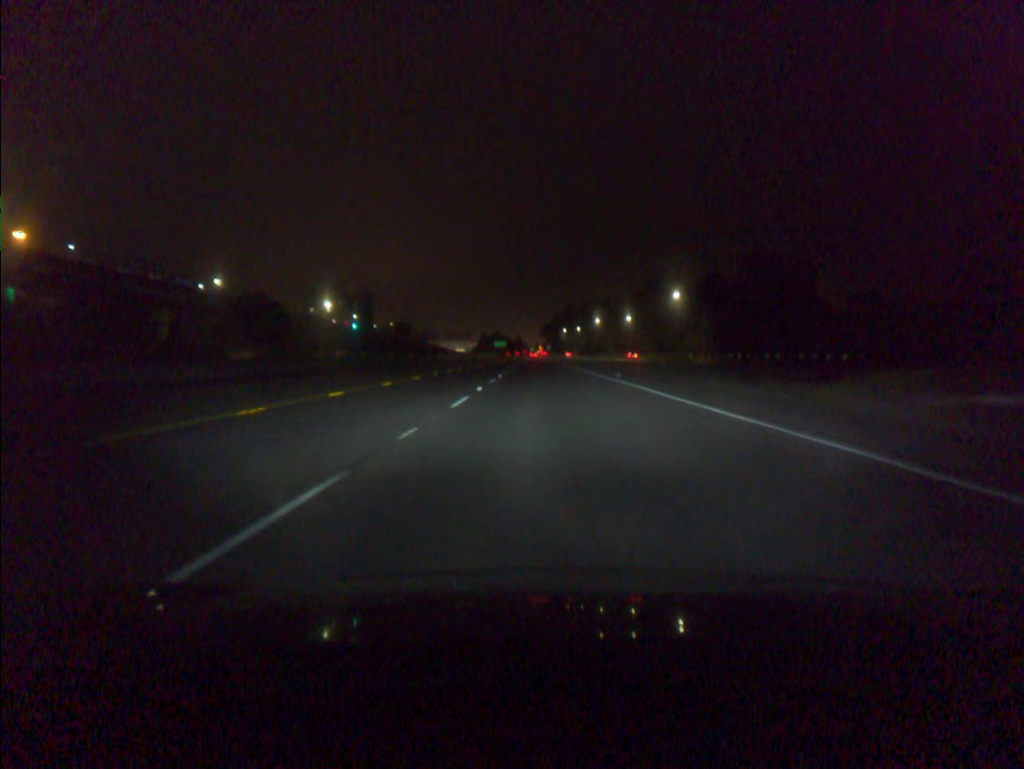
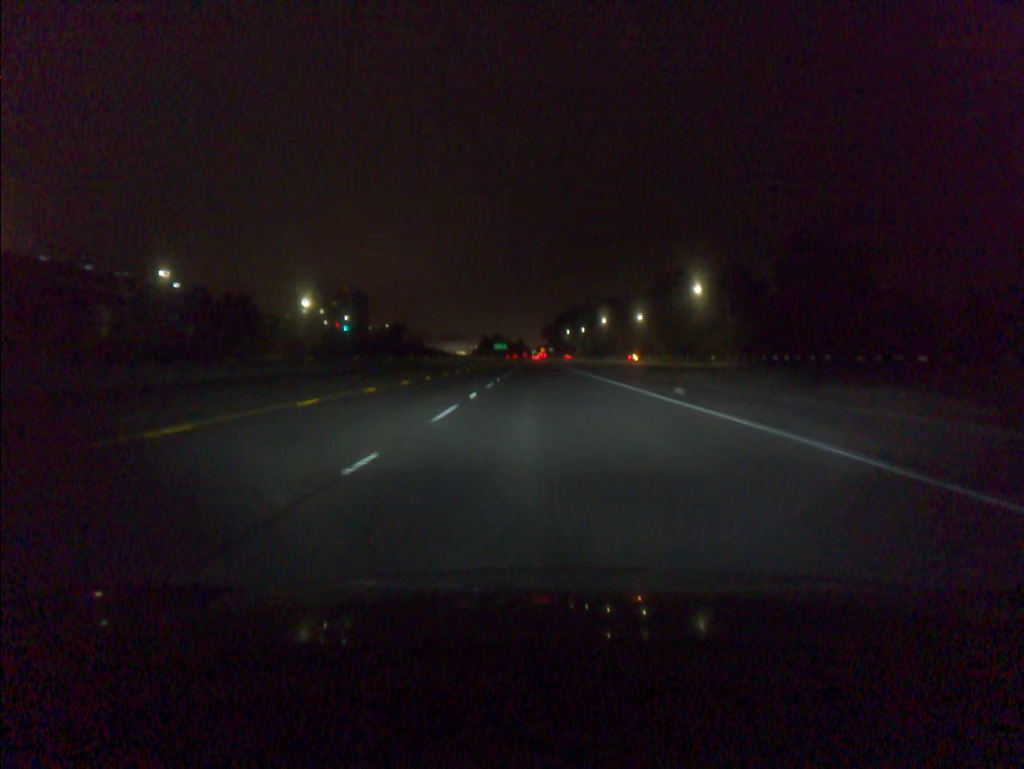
(0.0, +17.7) m; 0°
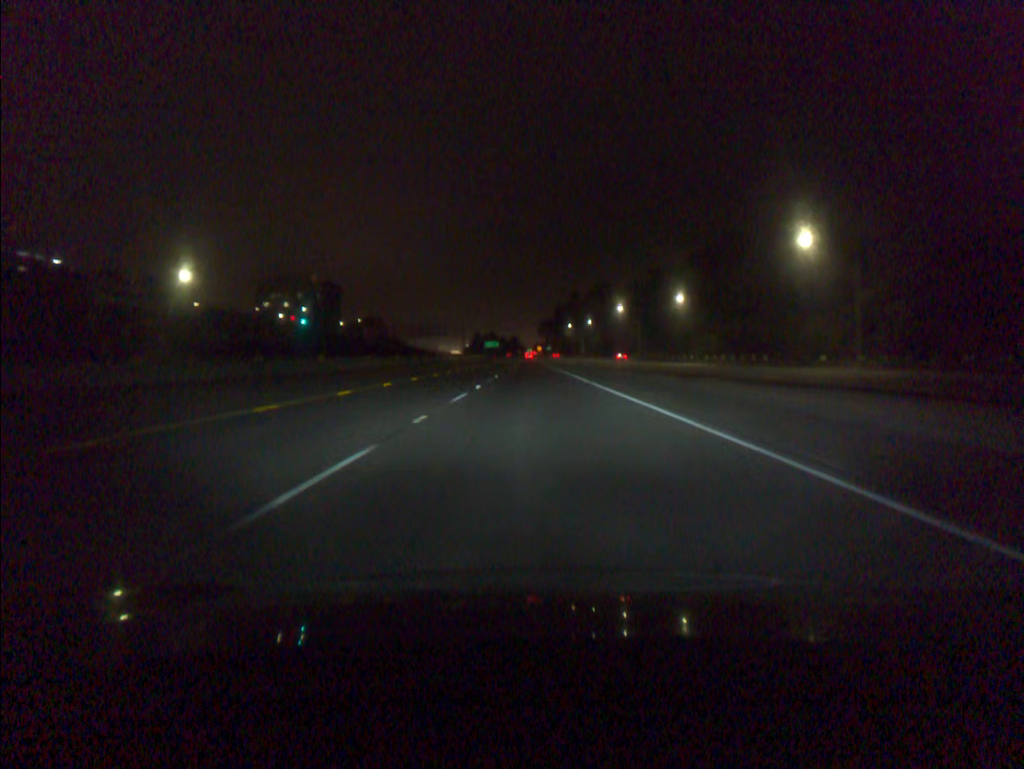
(+0.1, +53.1) m; 0°
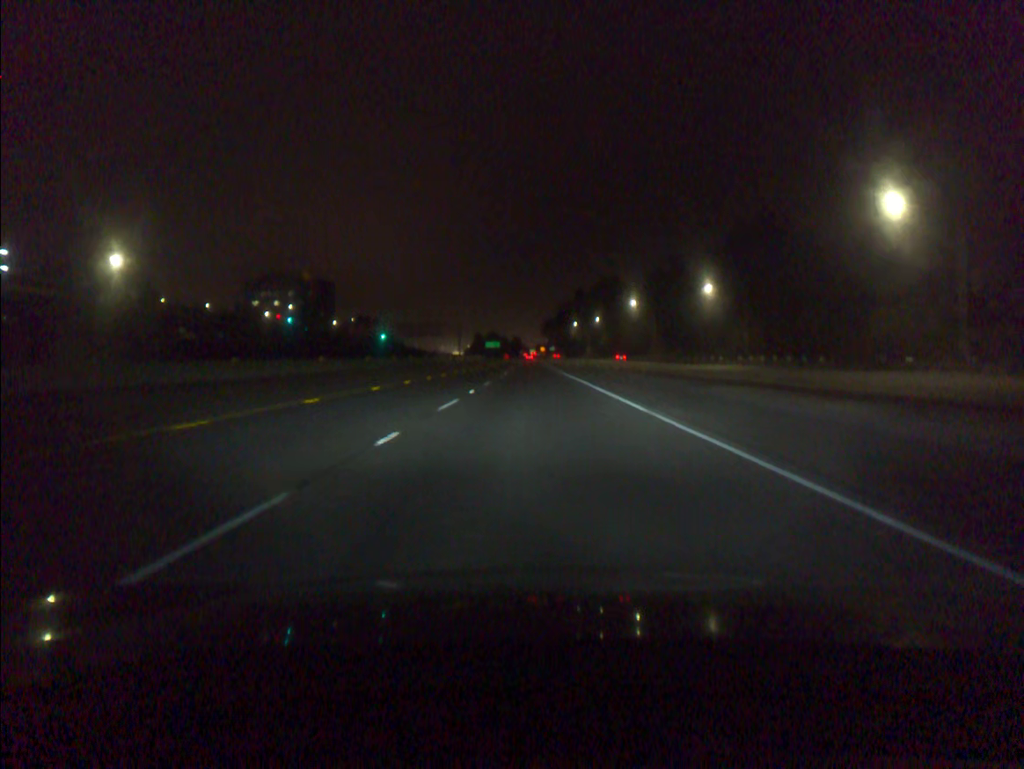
(0.0, +17.7) m; 0°
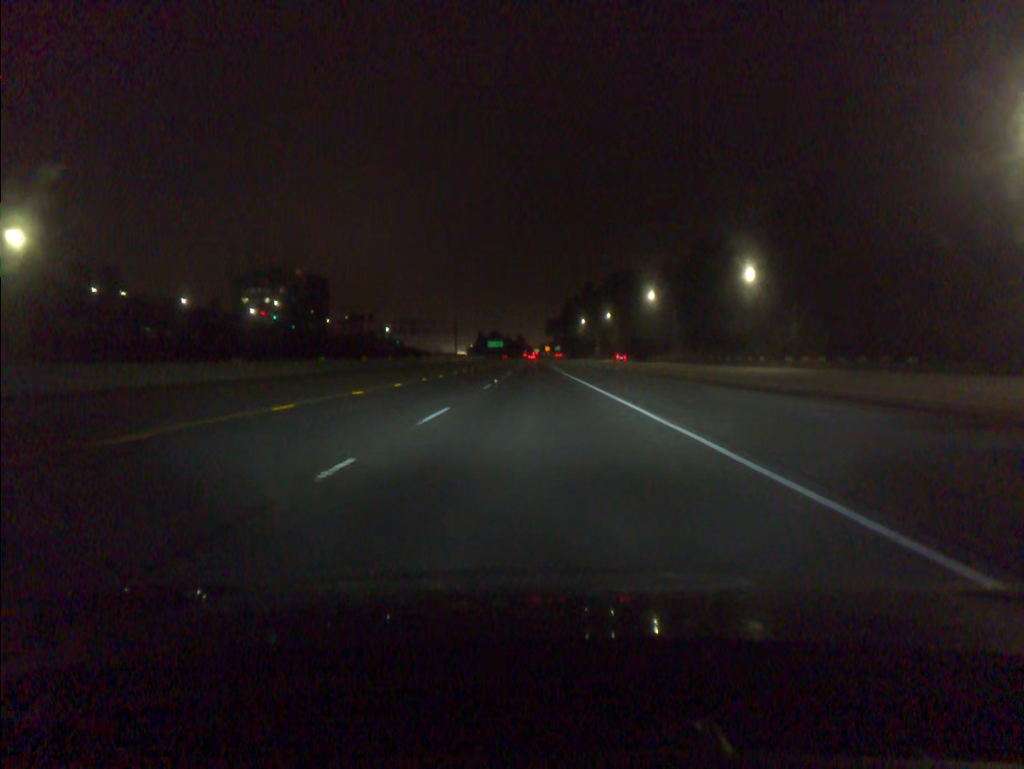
(-0.1, +17.7) m; 0°
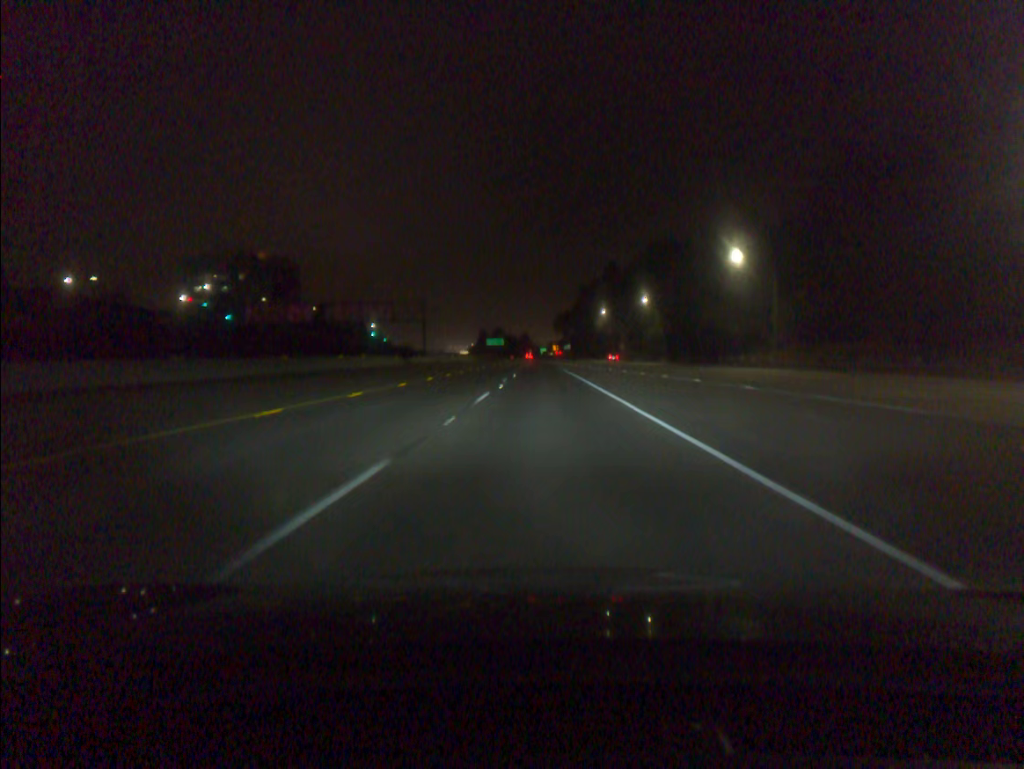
(-0.3, +53.3) m; 0°
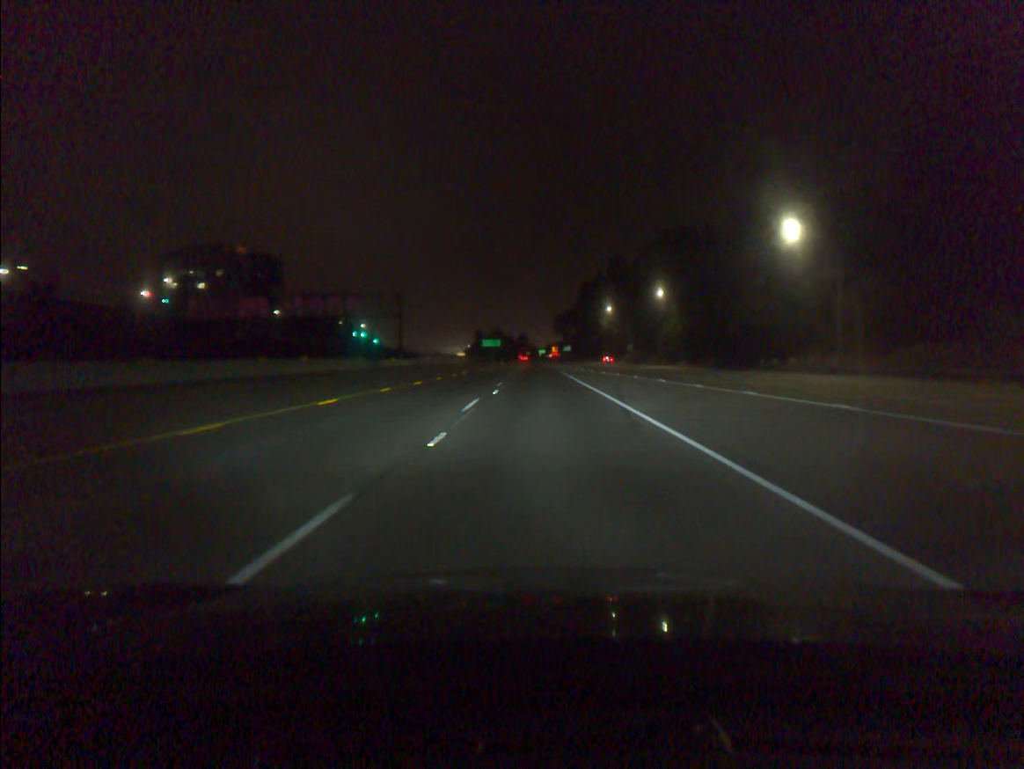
(0.0, +17.8) m; 0°
